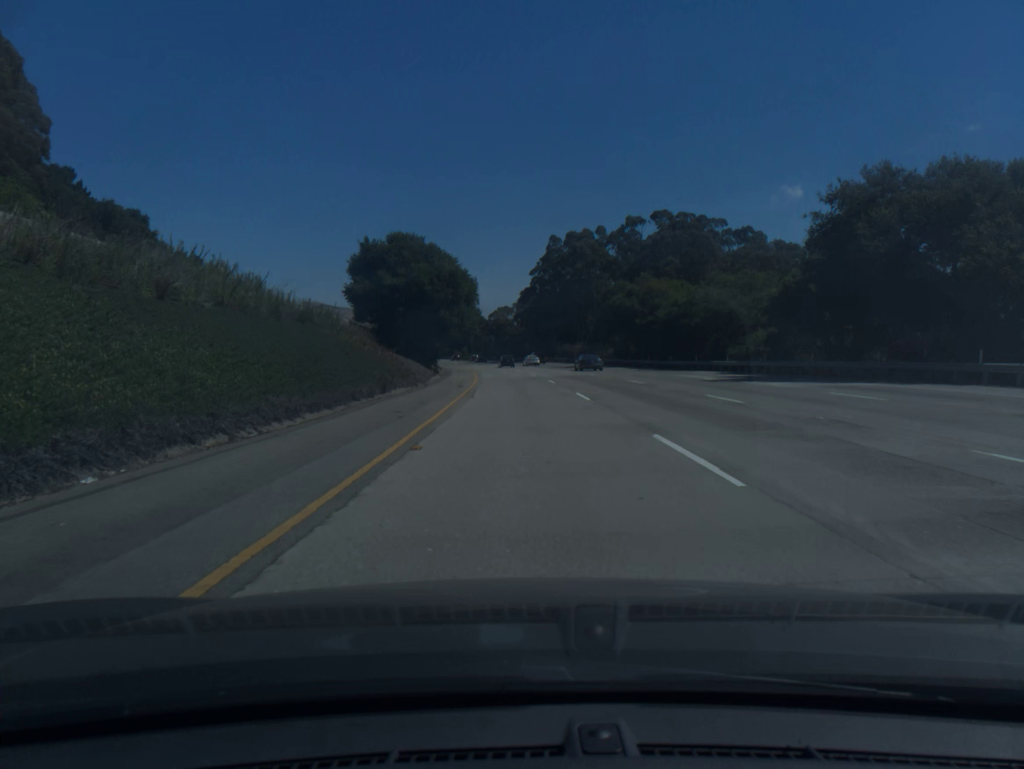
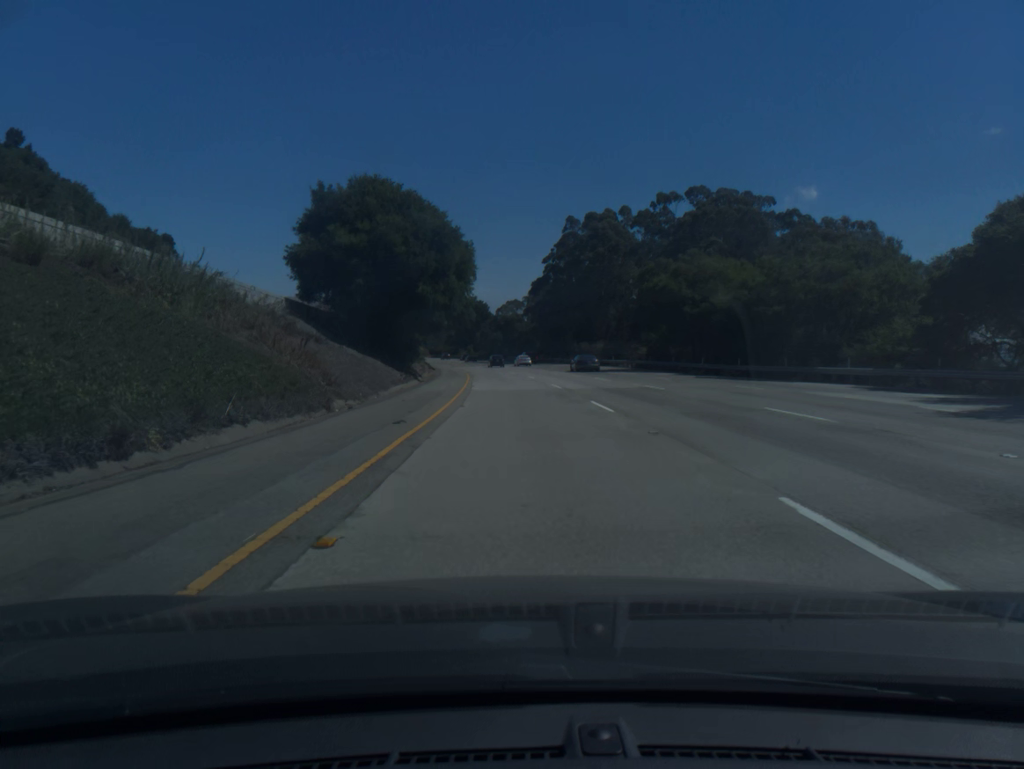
(-0.1, +20.2) m; -1°
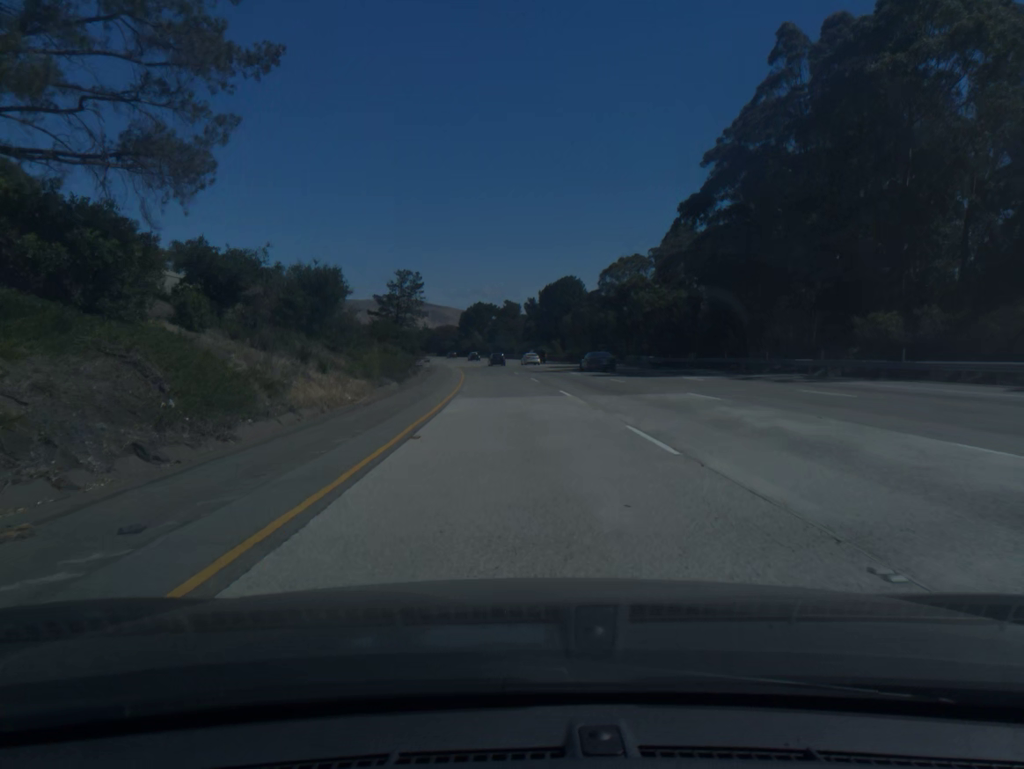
(-3.8, +80.7) m; -6°
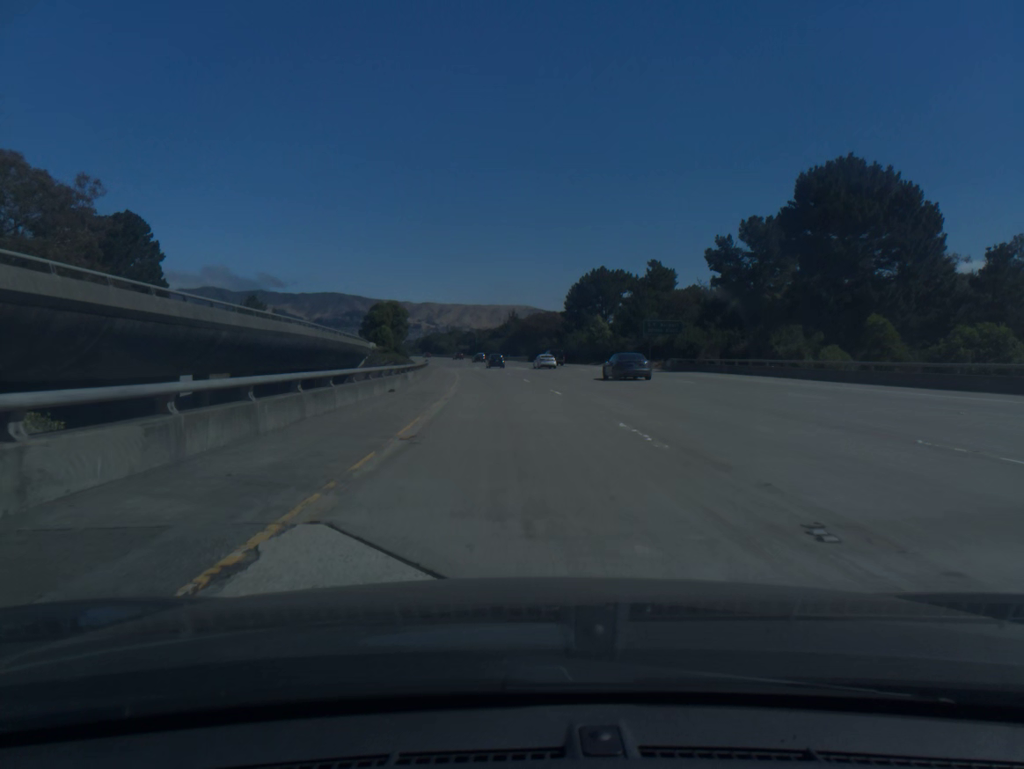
(-7.1, +100.5) m; -8°
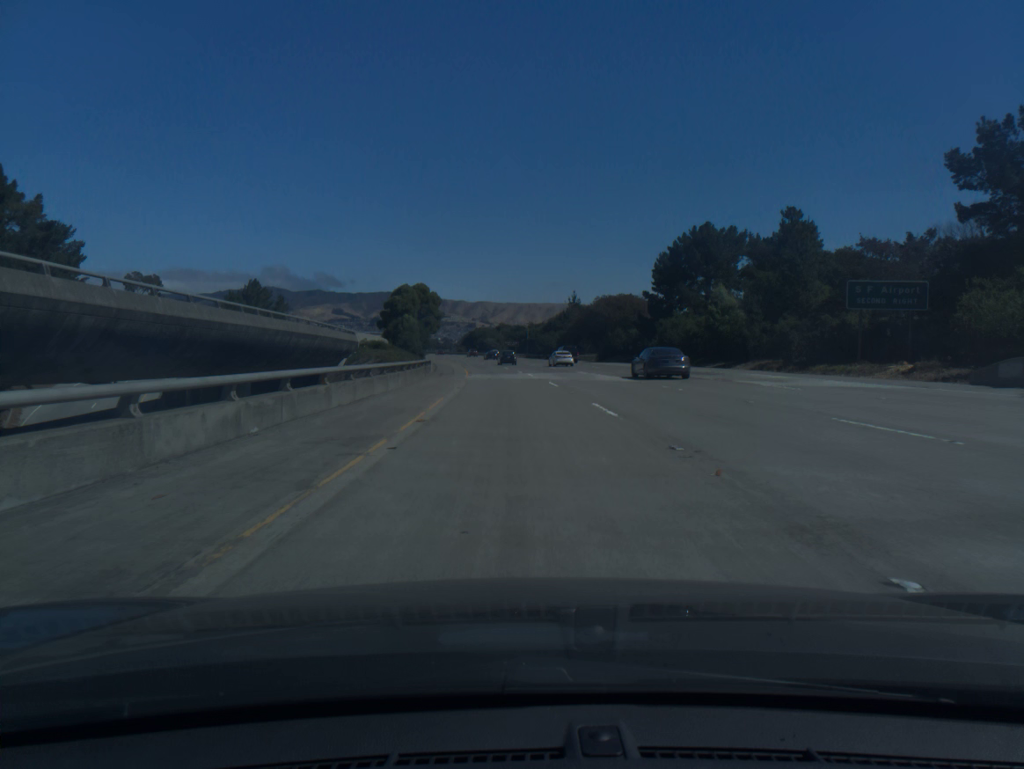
(-1.3, +40.2) m; -4°
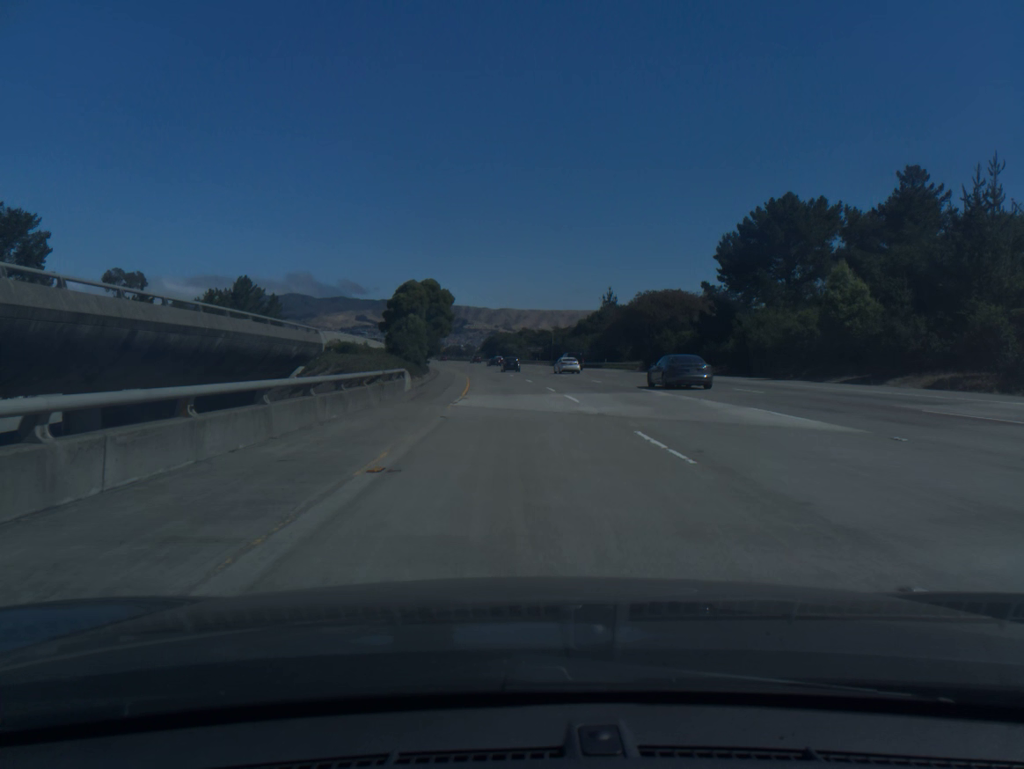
(-0.3, +20.1) m; -2°
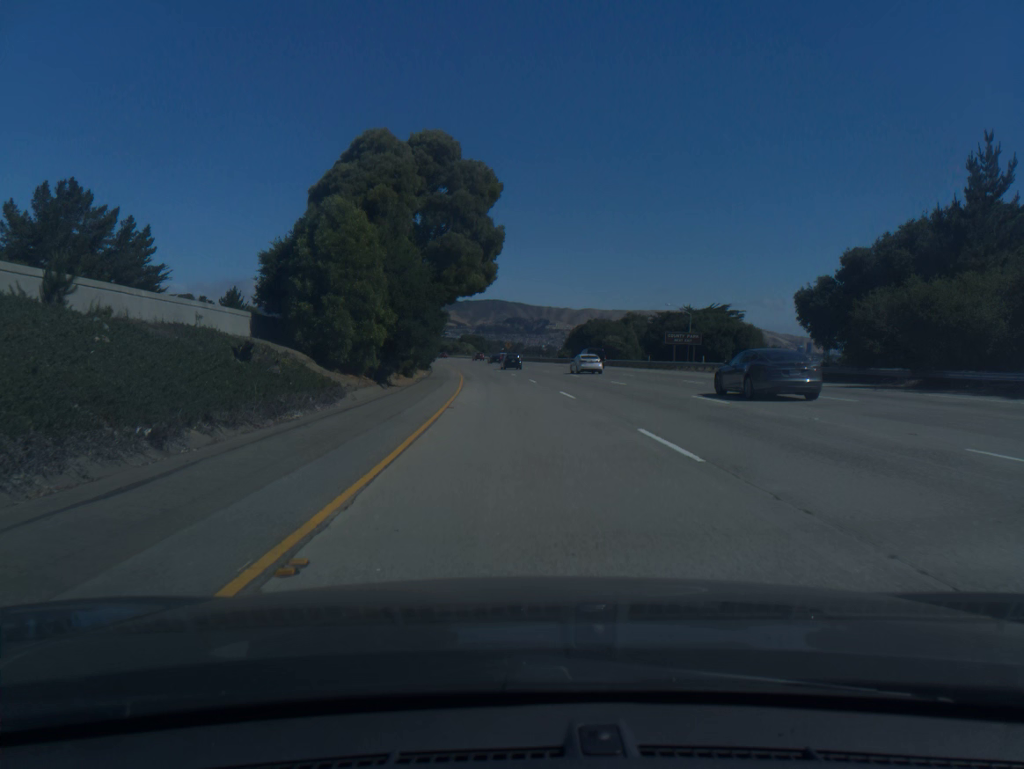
(-4.3, +80.3) m; -6°
